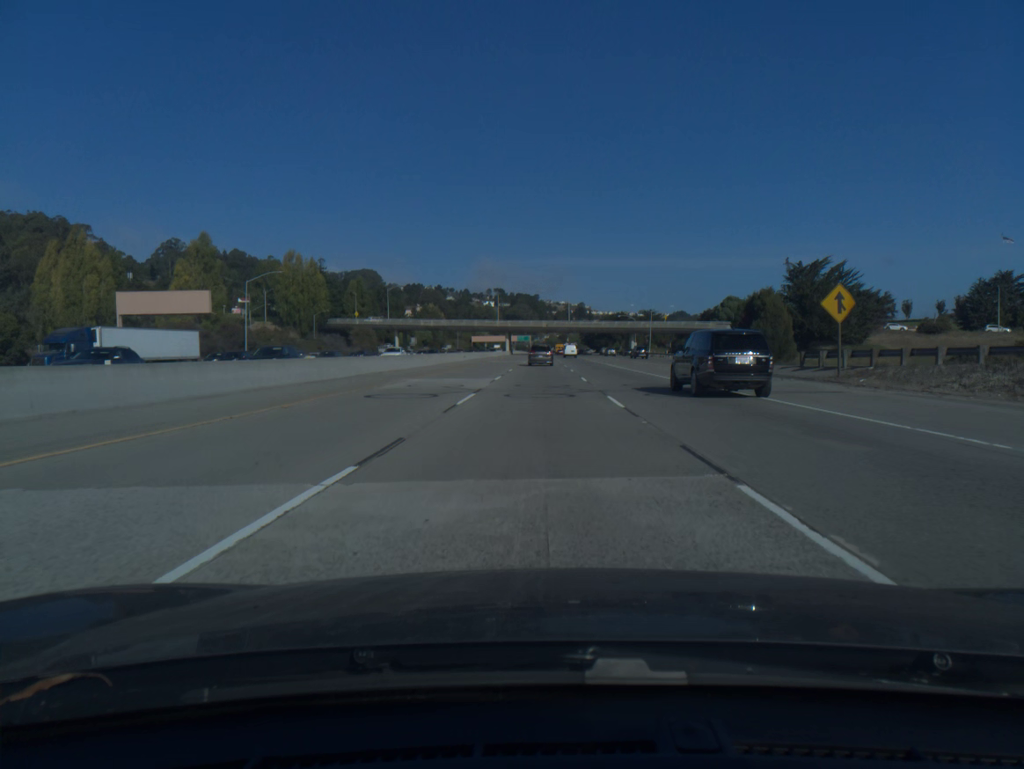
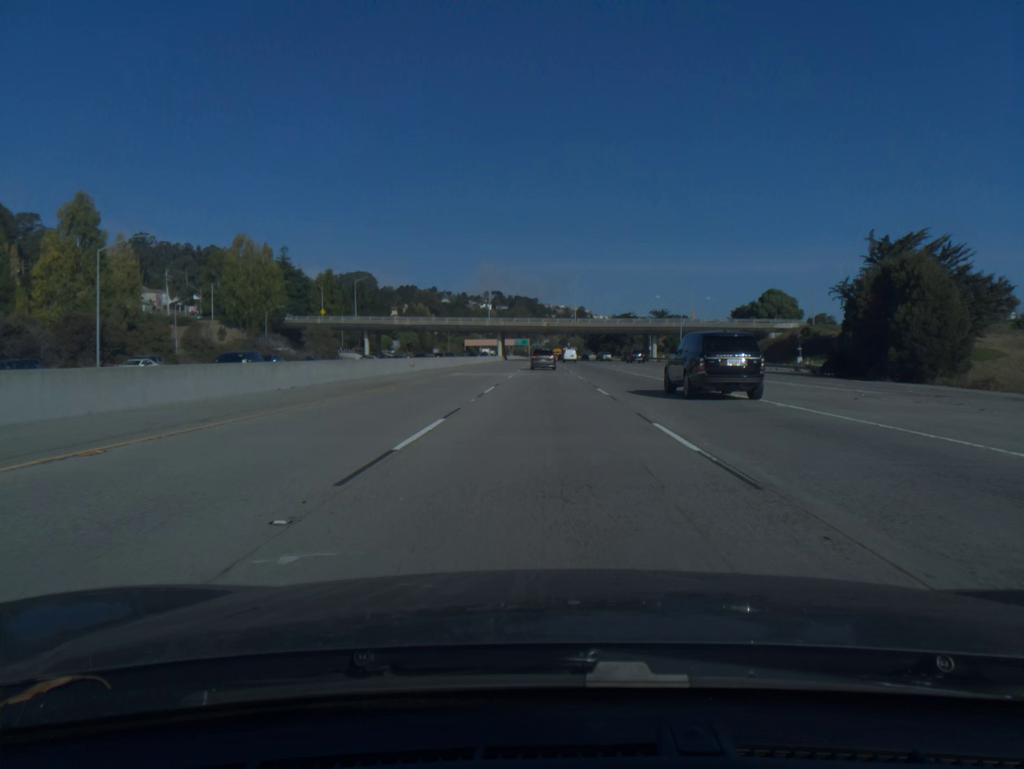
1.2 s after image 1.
(0.0, +36.7) m; 0°
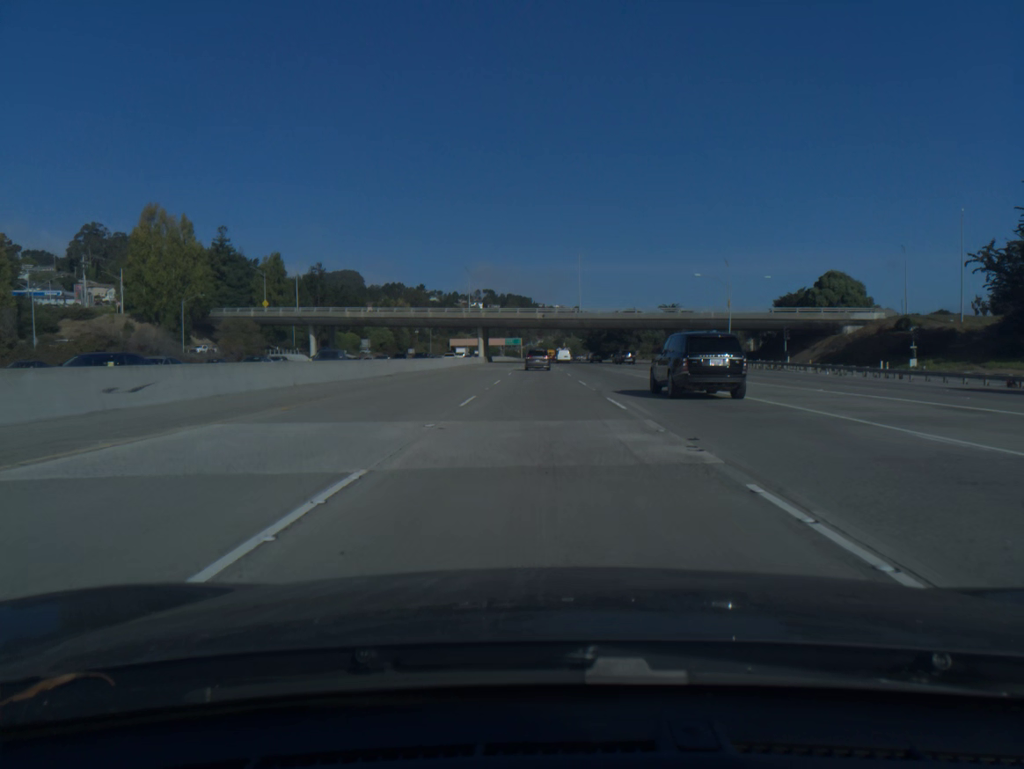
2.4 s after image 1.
(+0.2, +36.3) m; 0°
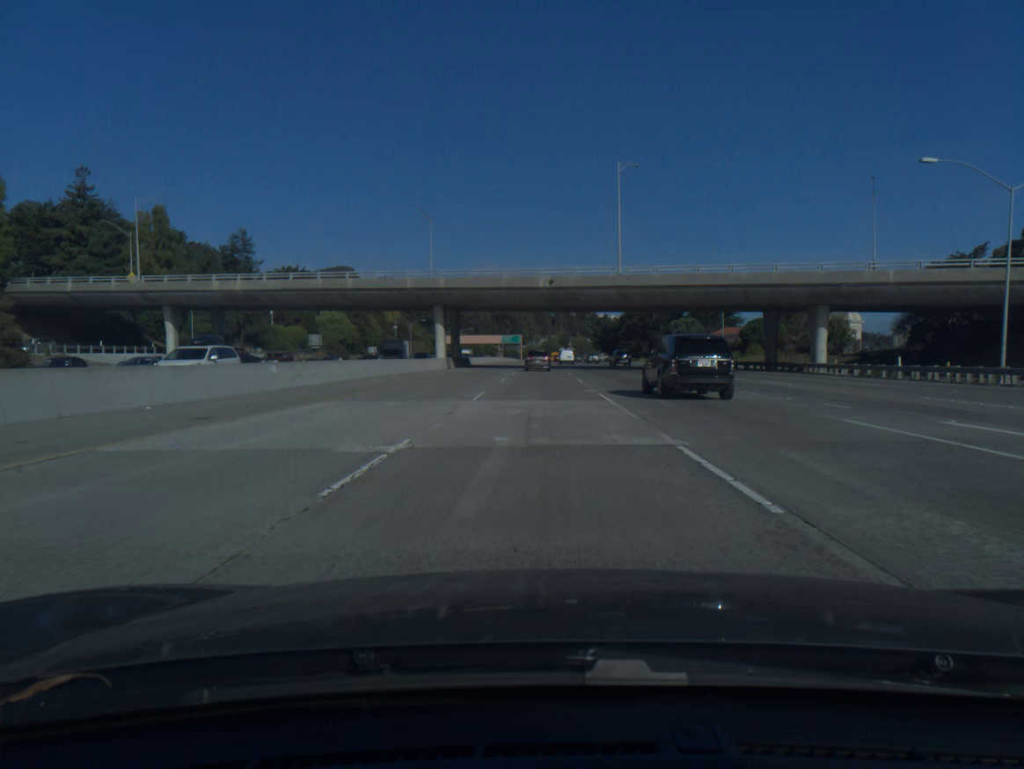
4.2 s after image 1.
(0.0, +54.1) m; 0°
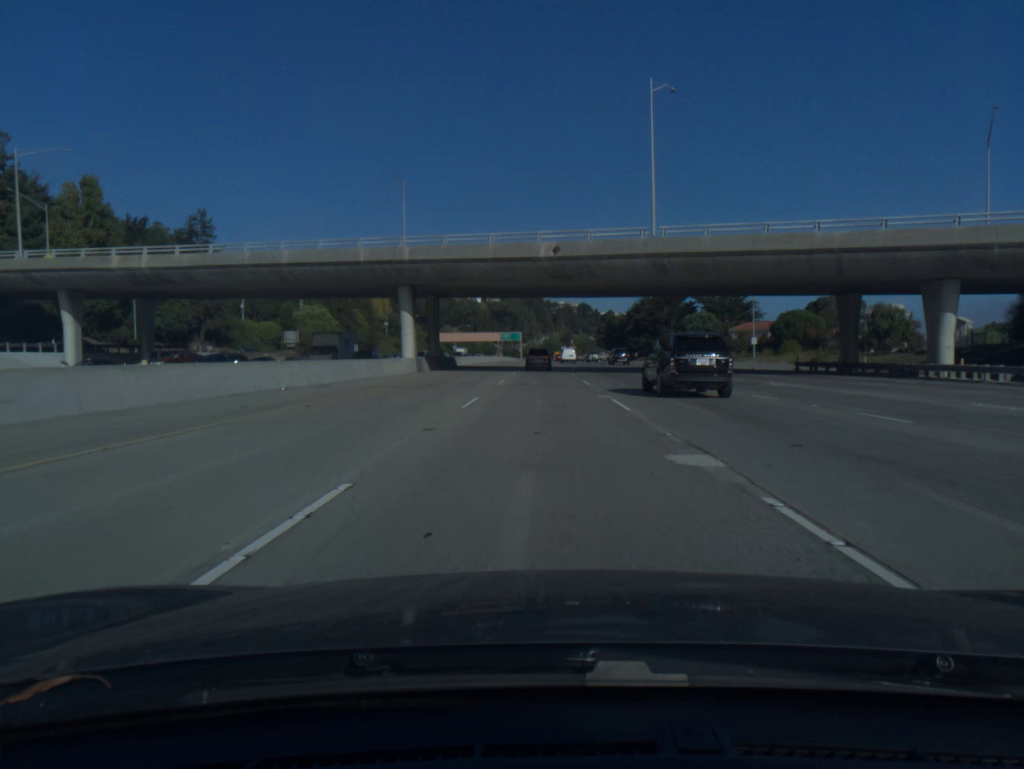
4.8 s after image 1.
(0.0, +18.0) m; 0°
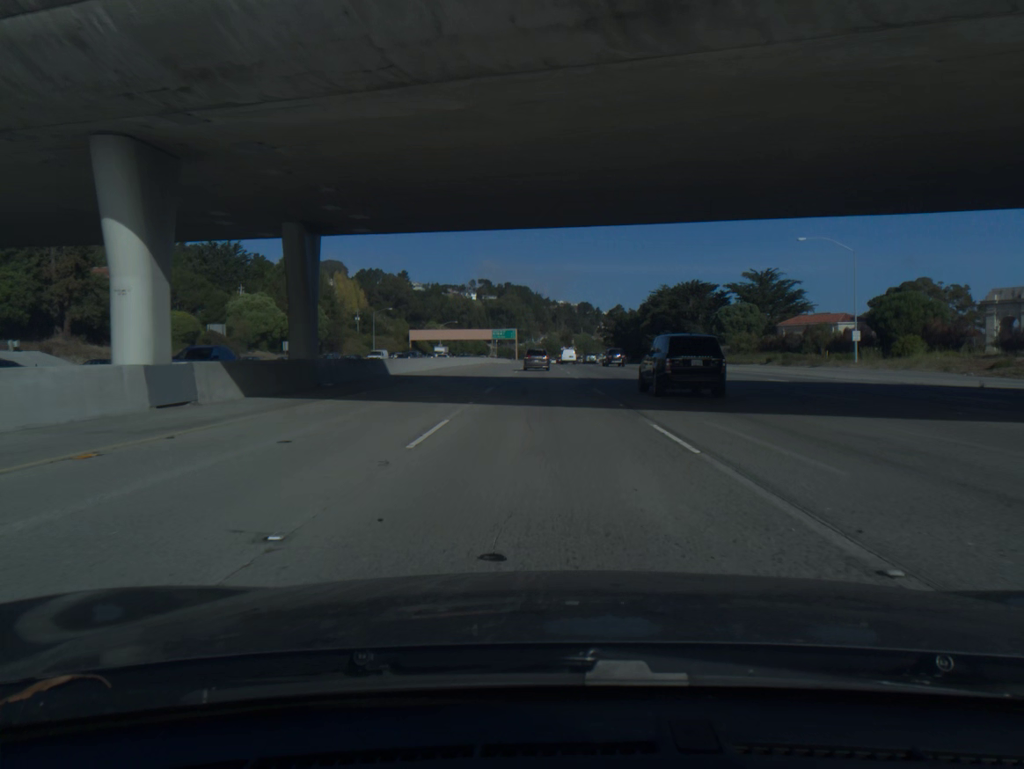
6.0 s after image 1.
(0.0, +35.8) m; 0°
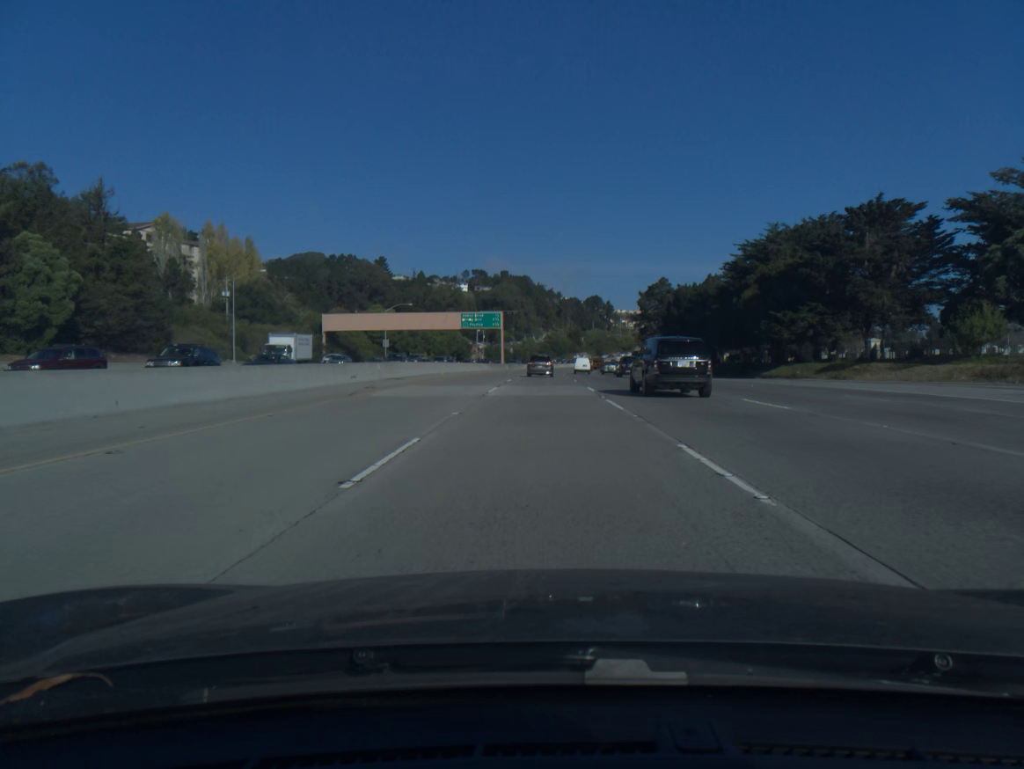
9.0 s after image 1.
(0.0, +88.8) m; 0°
